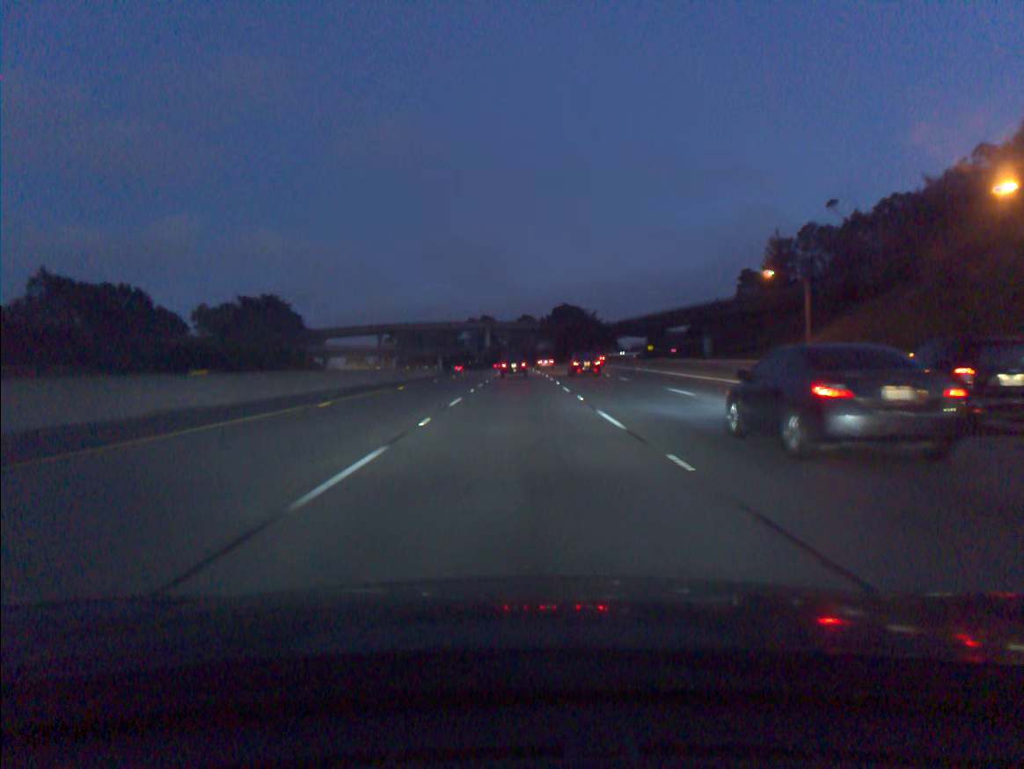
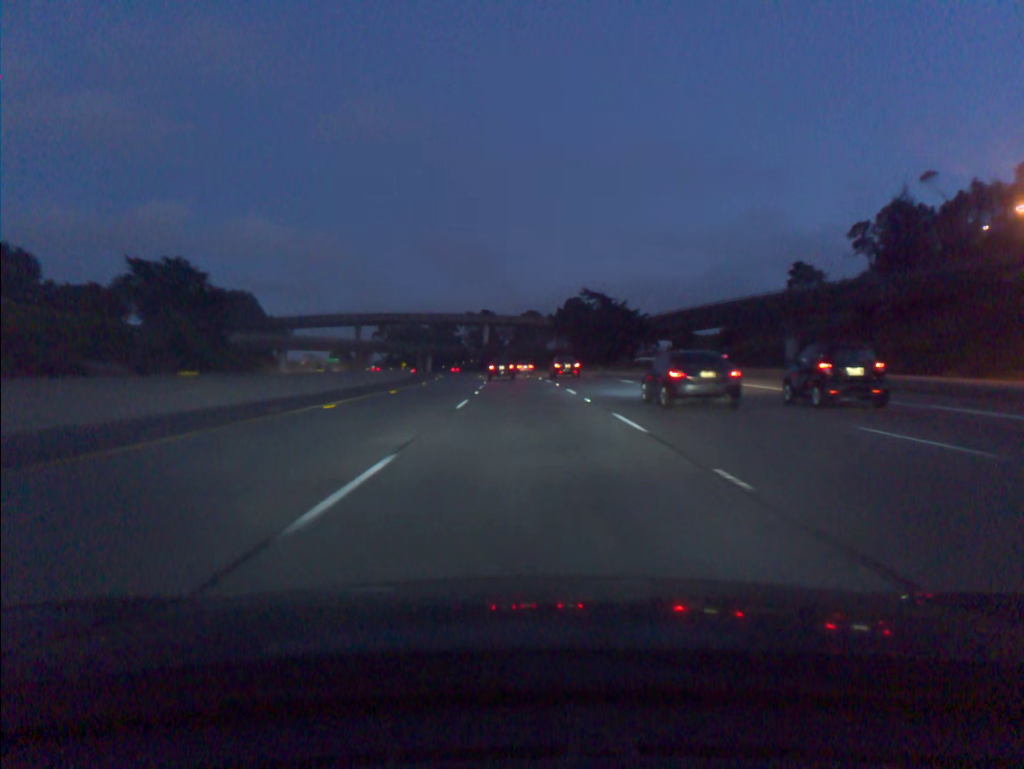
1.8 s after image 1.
(-0.2, +44.7) m; 0°
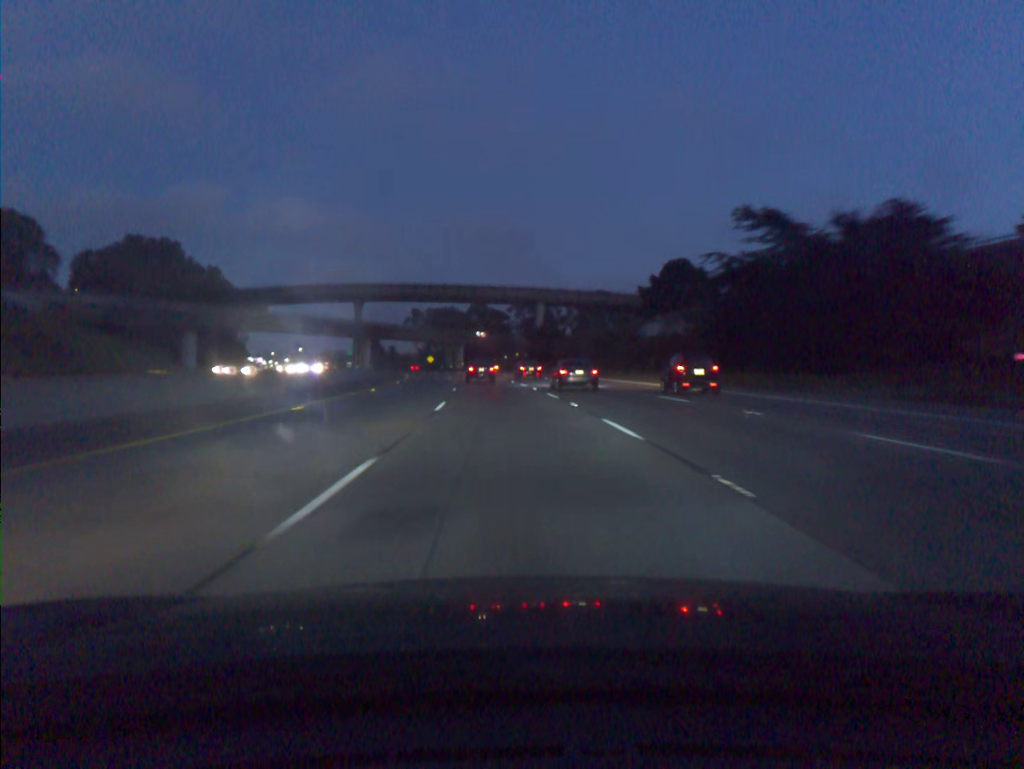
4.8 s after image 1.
(-1.6, +73.3) m; -4°
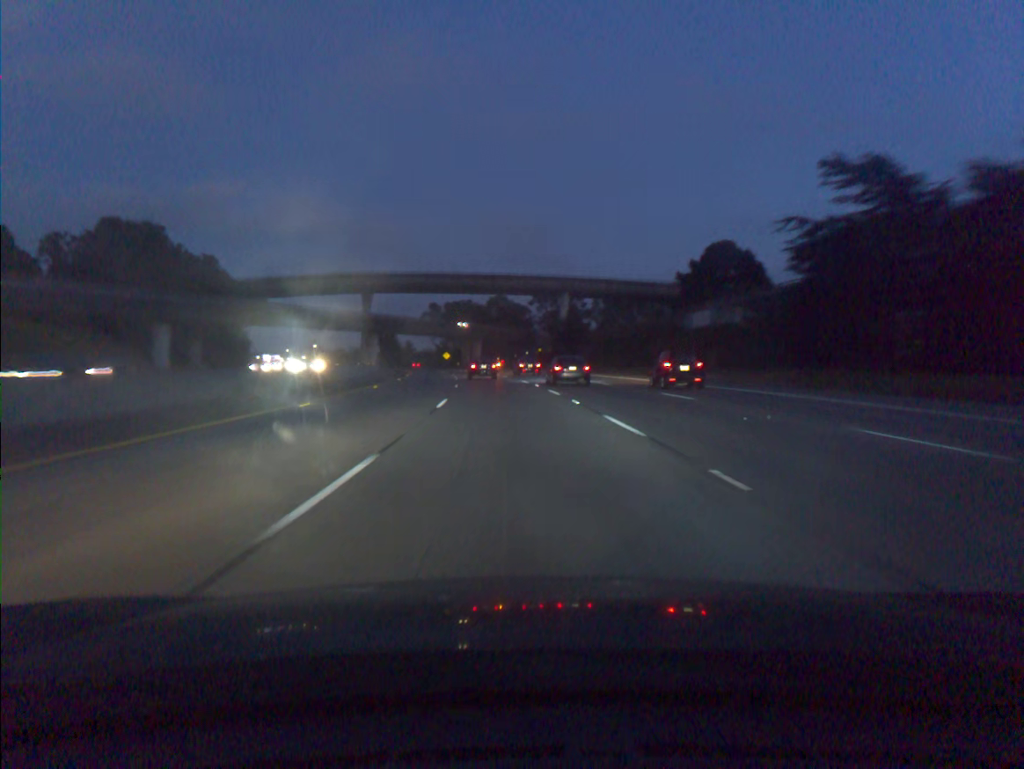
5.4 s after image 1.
(-0.2, +14.6) m; -2°
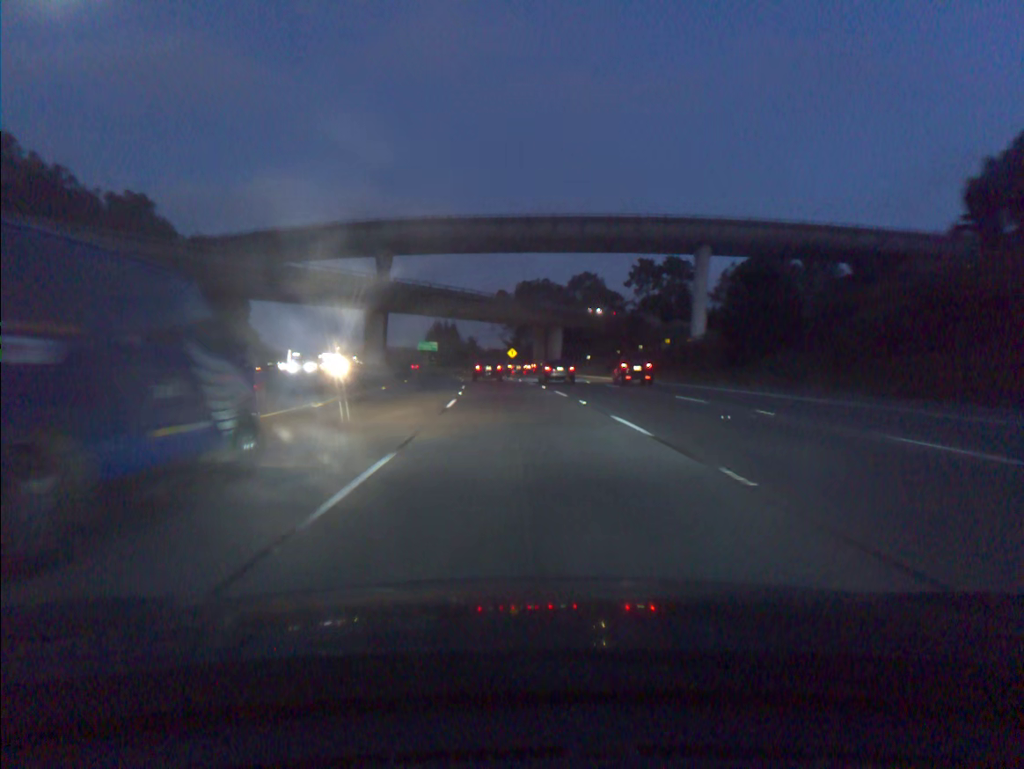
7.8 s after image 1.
(-2.9, +57.9) m; -6°
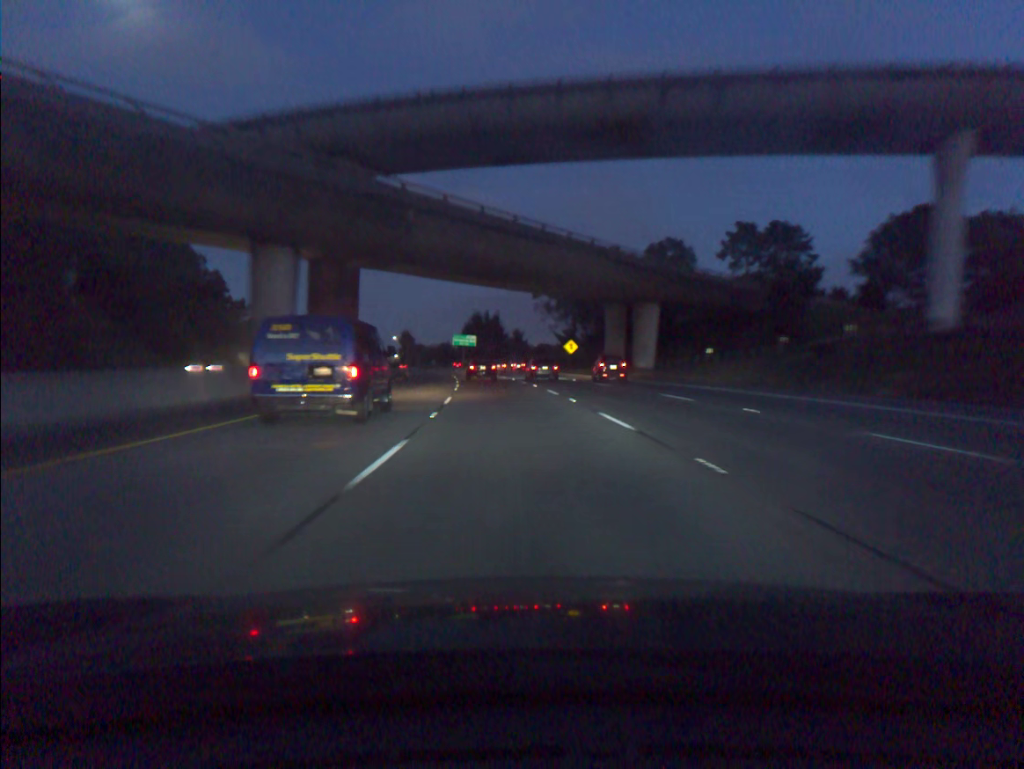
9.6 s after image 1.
(-1.3, +42.8) m; -4°
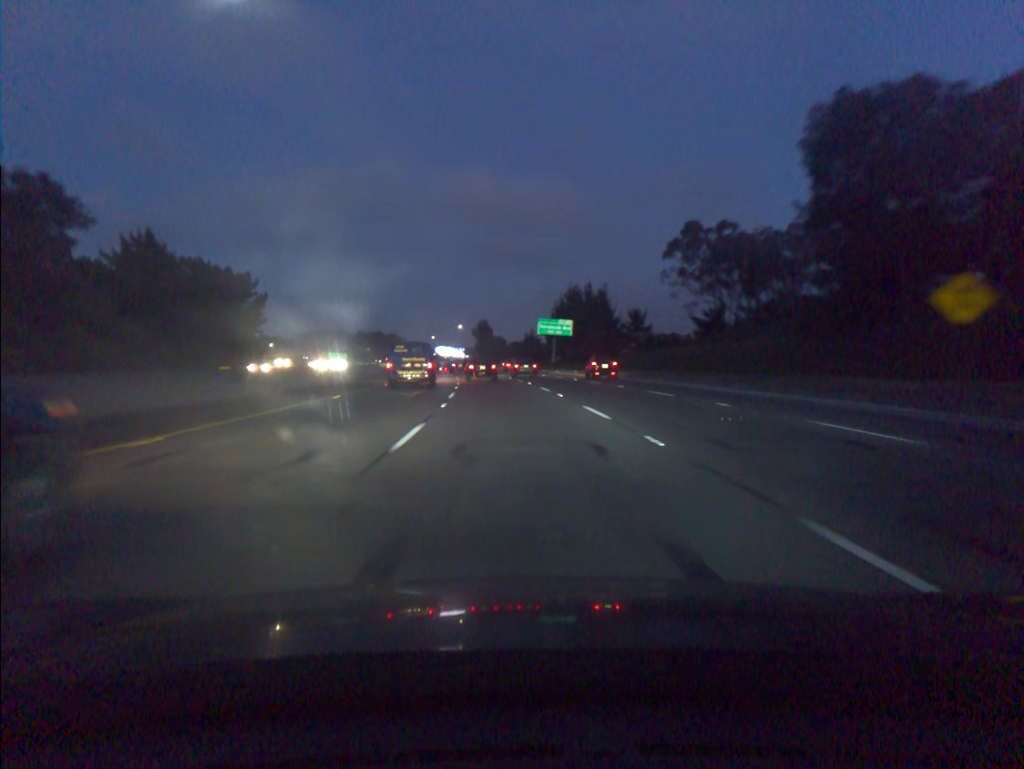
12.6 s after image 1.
(-4.0, +70.0) m; -6°
